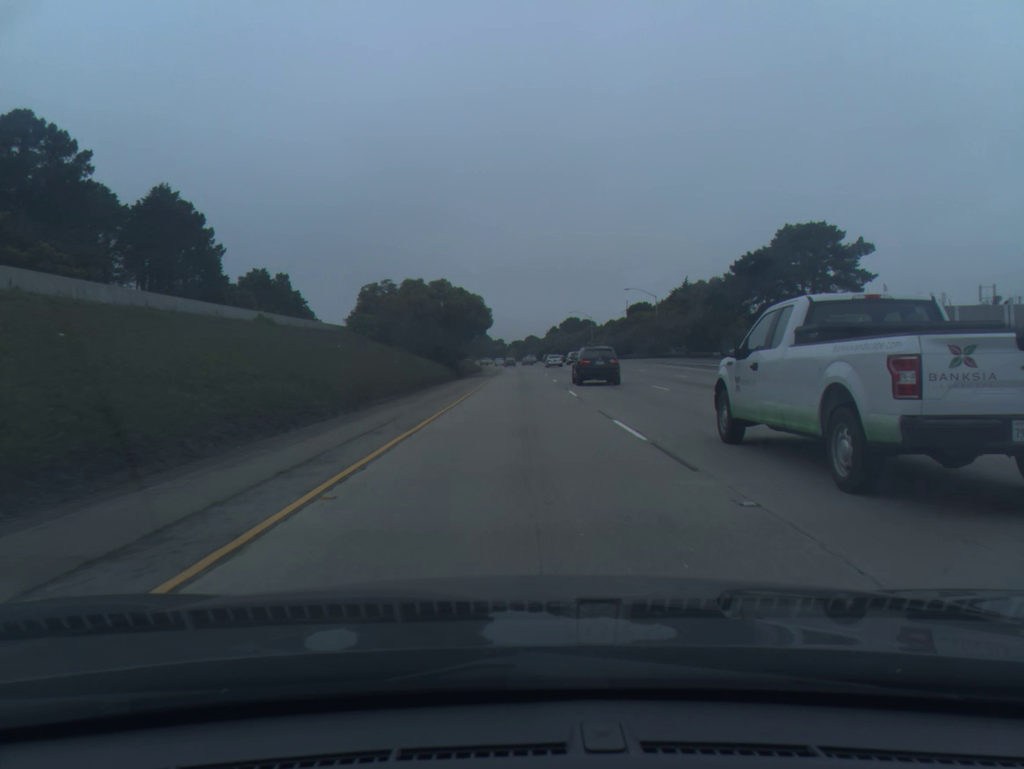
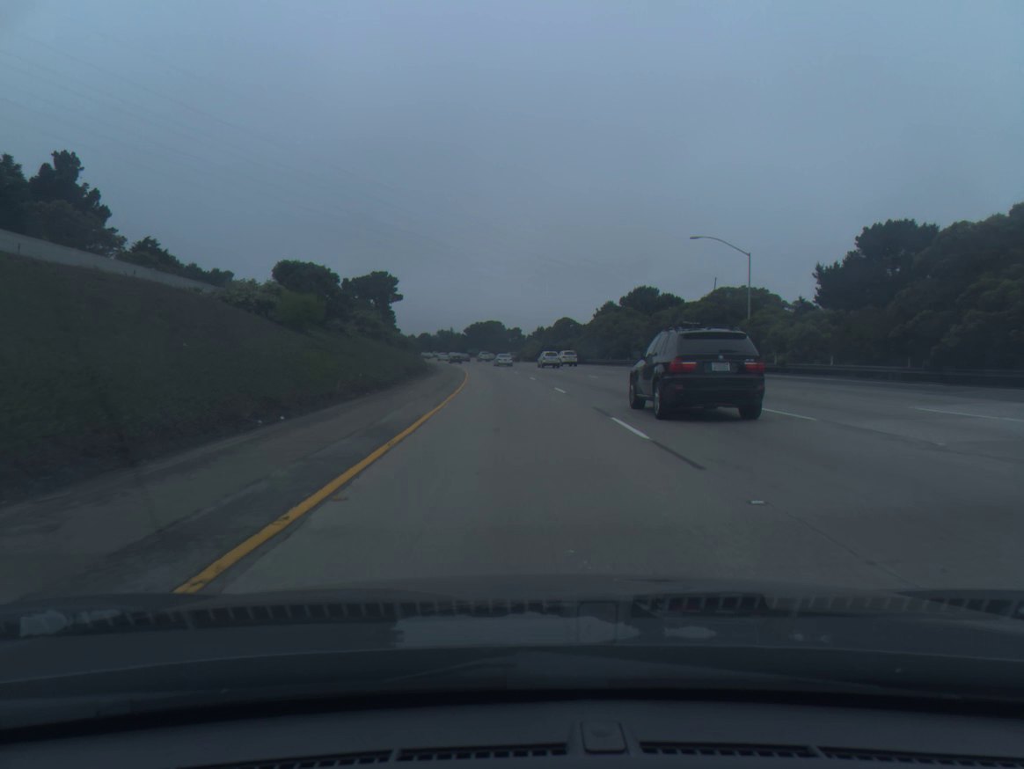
(-0.5, +102.3) m; -2°
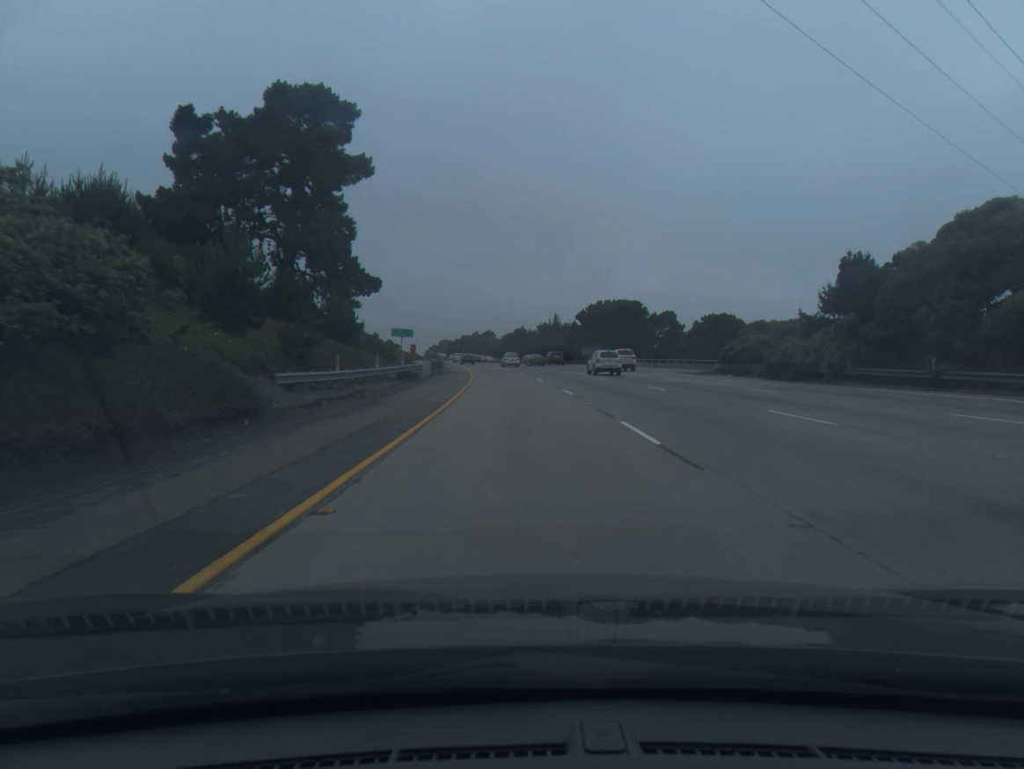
(-6.8, +102.1) m; -8°
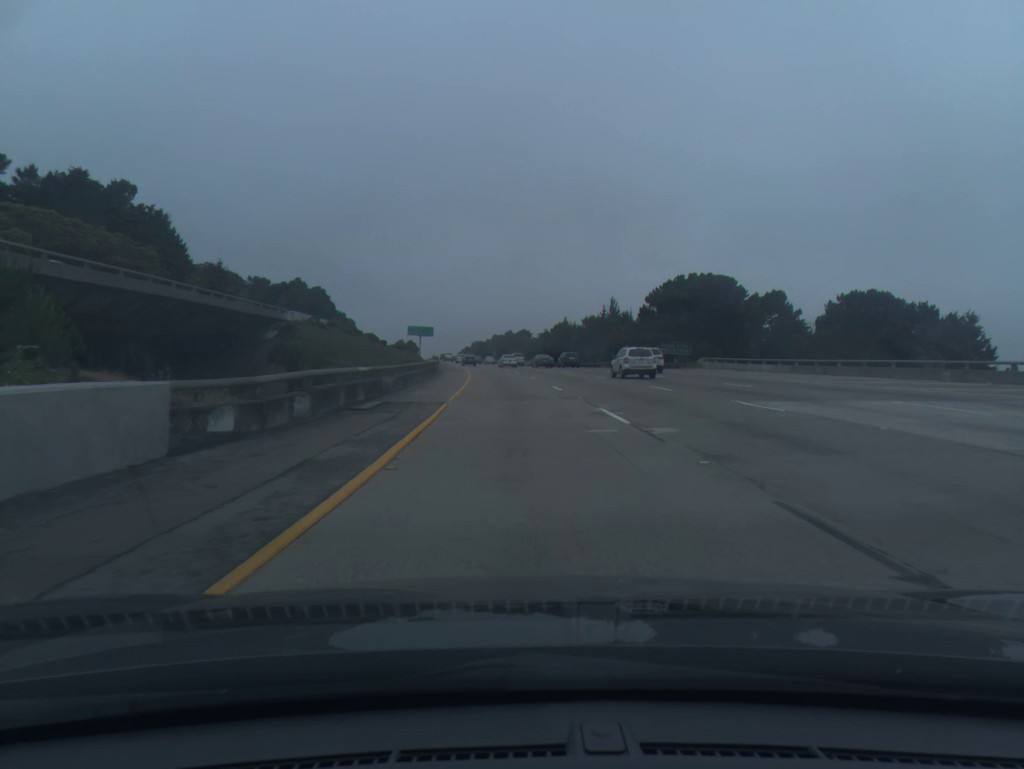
(-1.0, +40.9) m; -3°
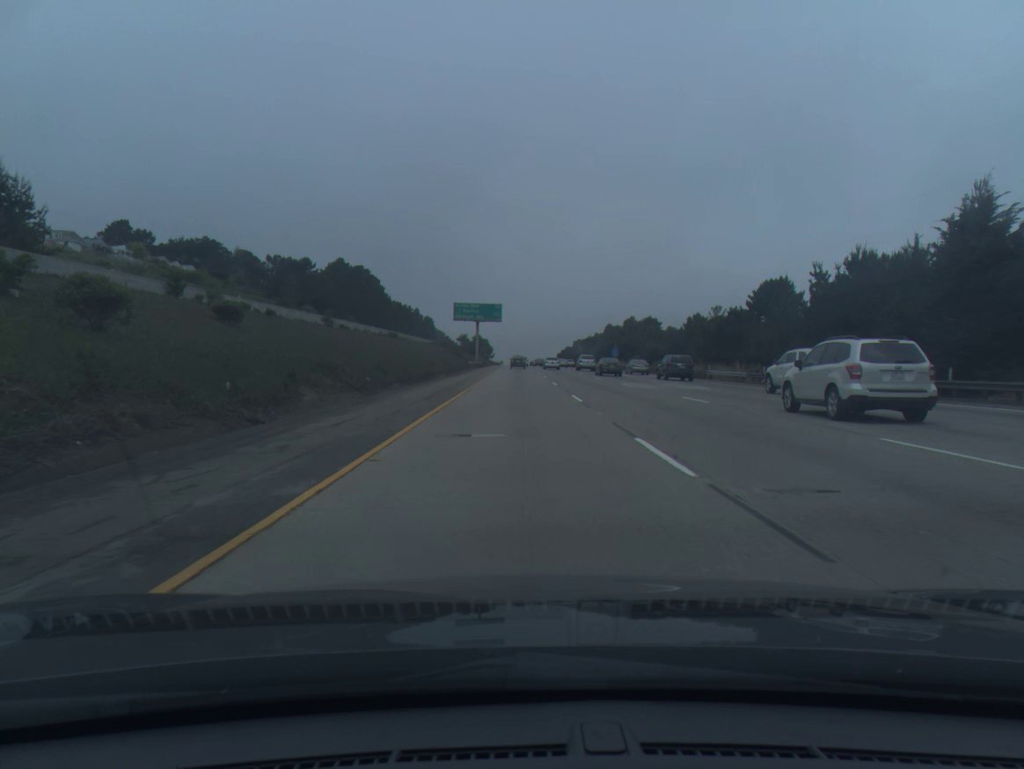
(-6.6, +101.8) m; -7°
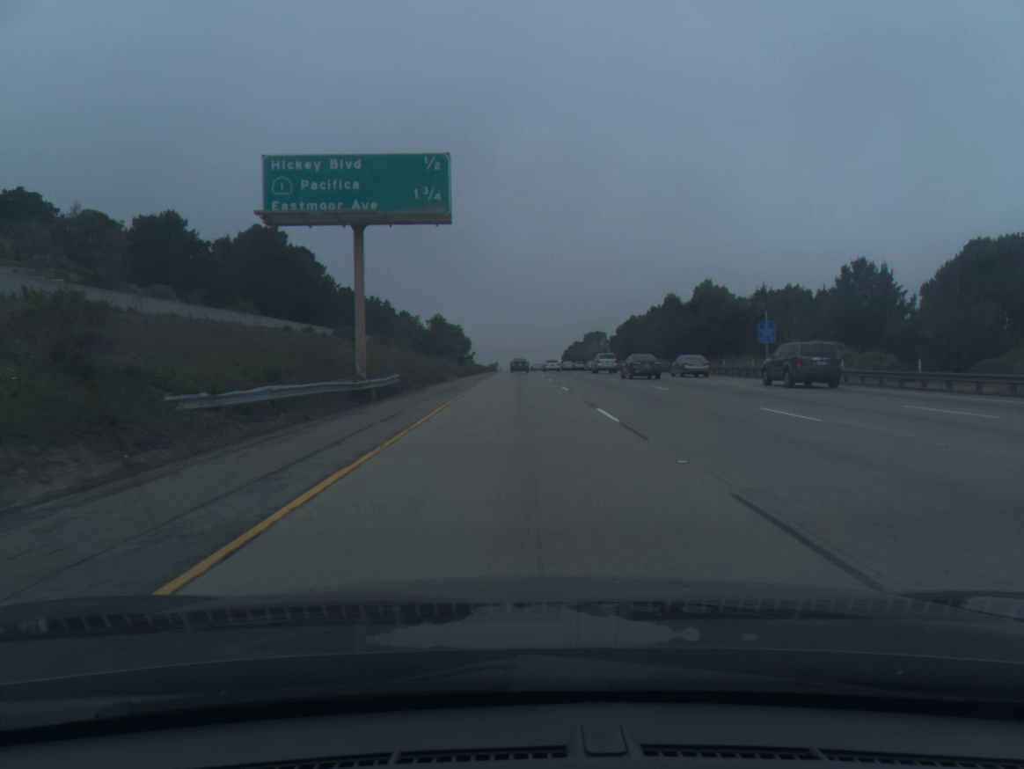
(-0.3, +81.0) m; 0°
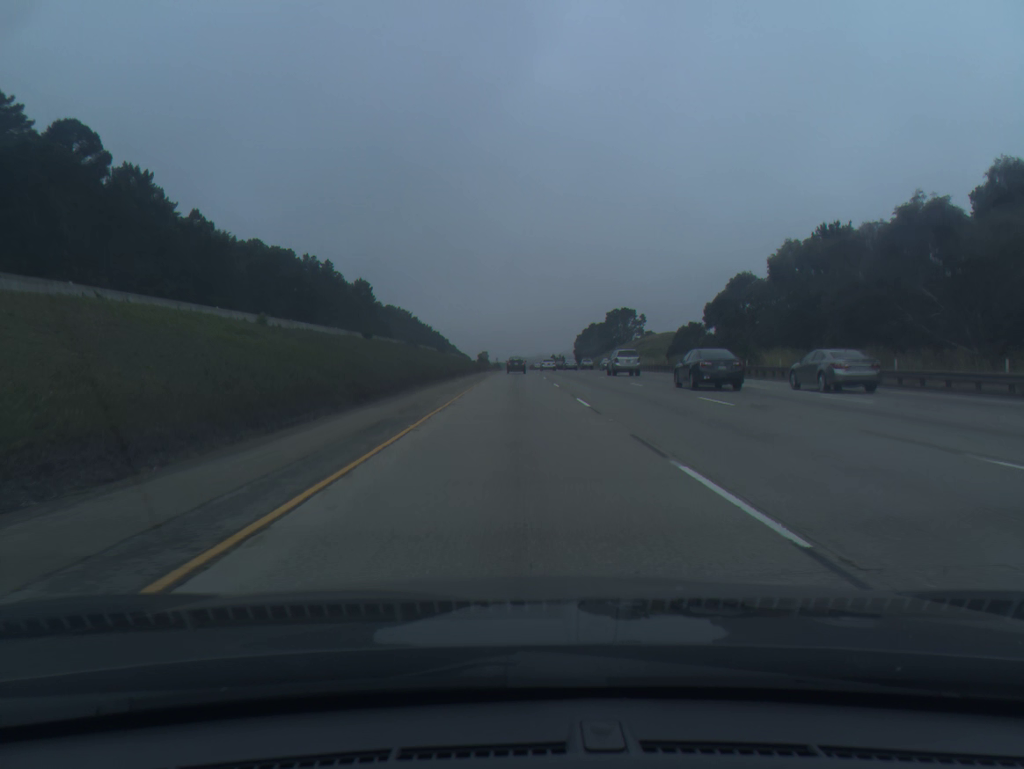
(-0.2, +97.2) m; 0°
